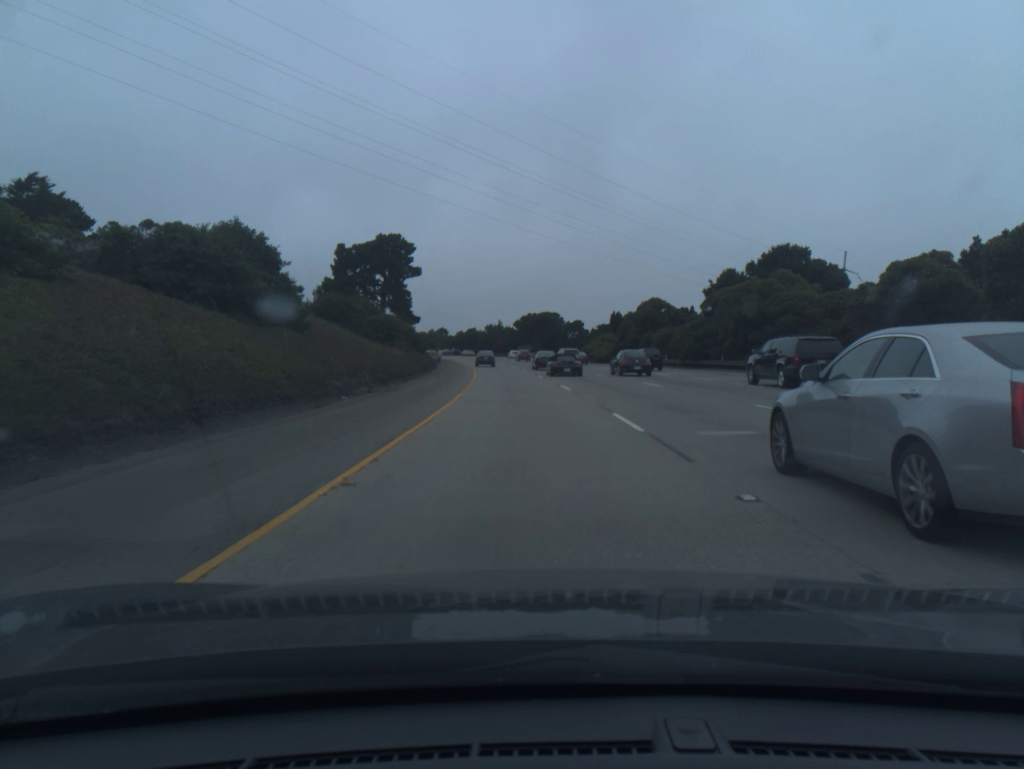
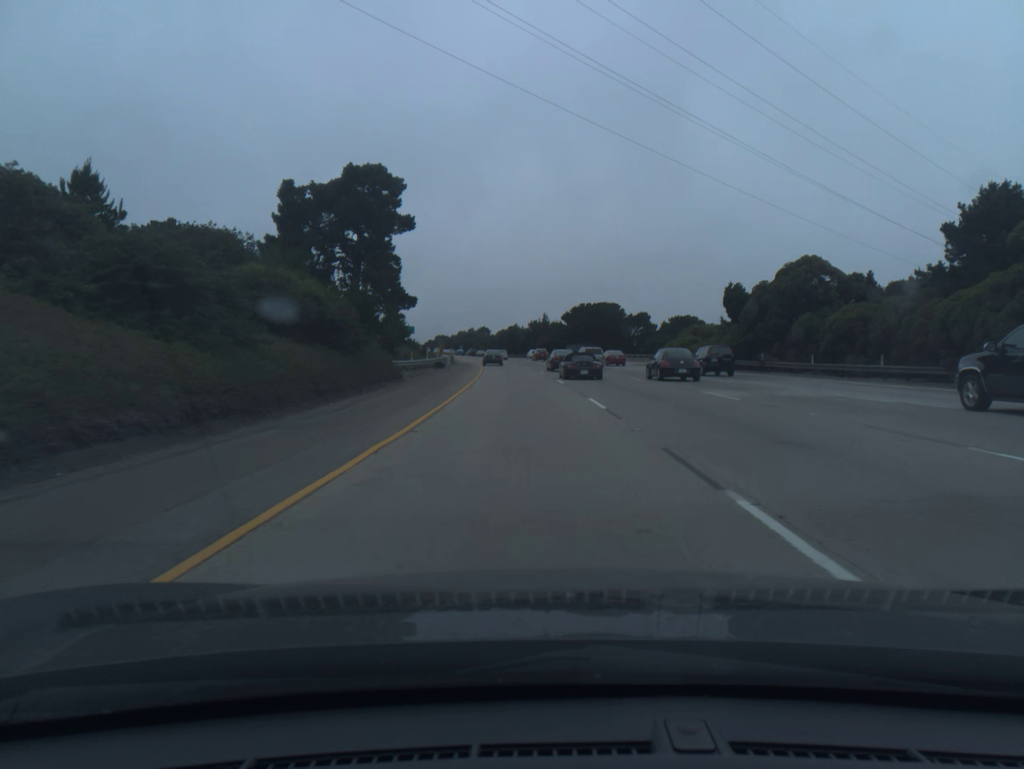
(-1.1, +38.7) m; -3°
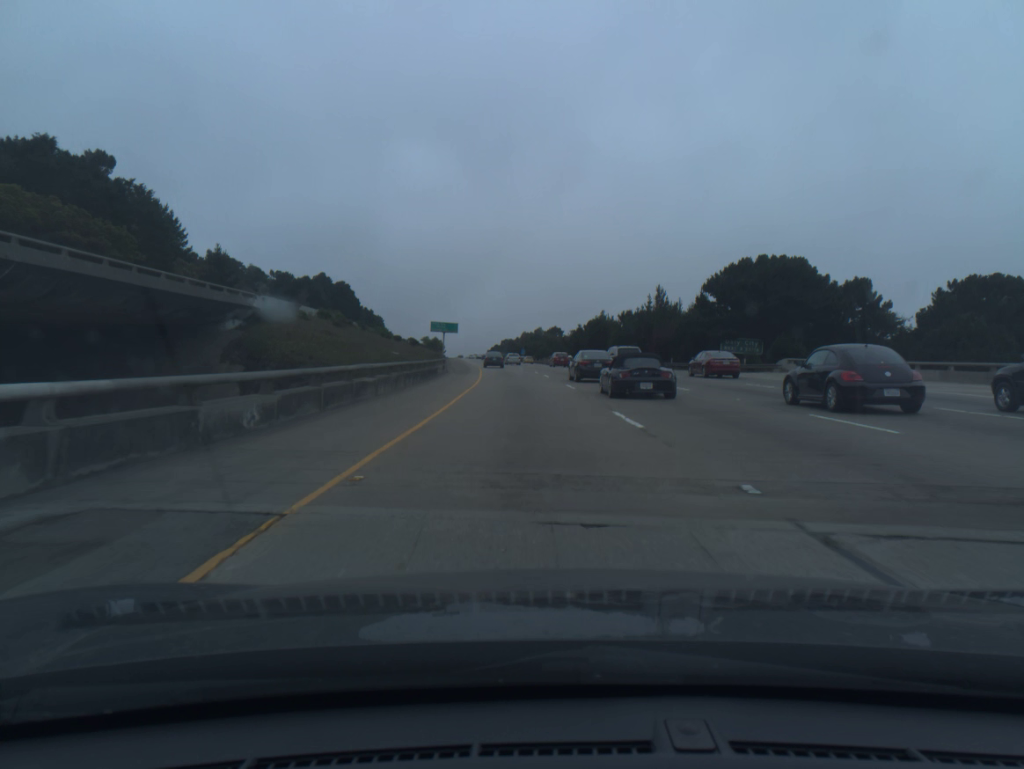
(-3.9, +76.9) m; -5°
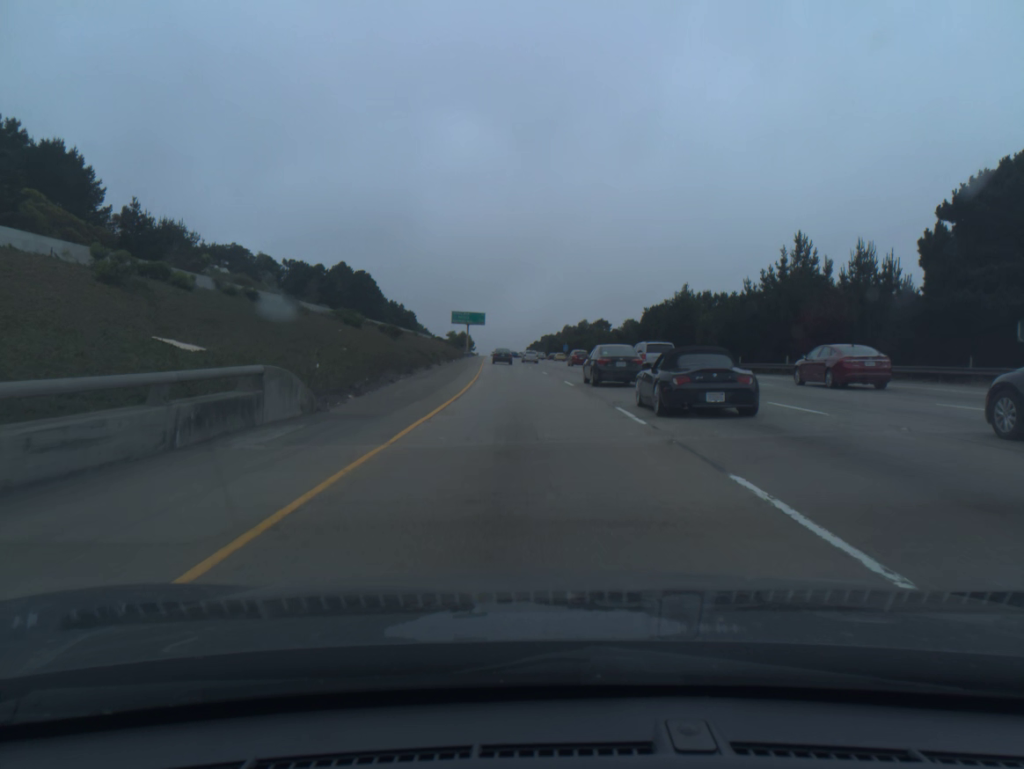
(-0.9, +38.2) m; -3°
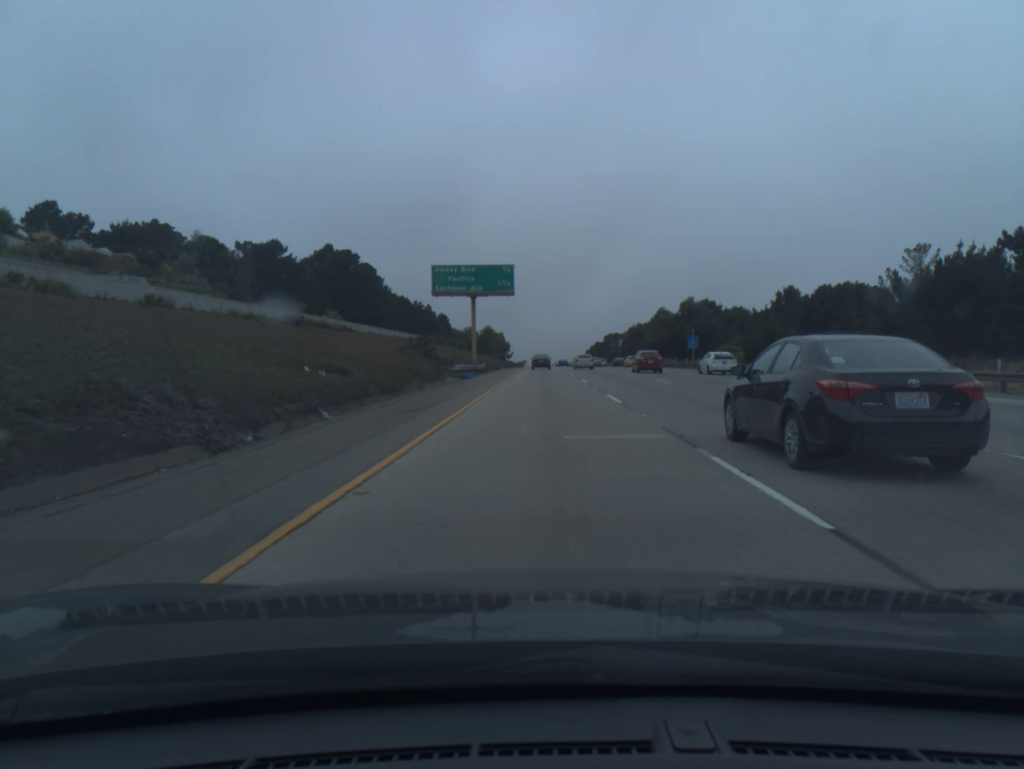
(-4.8, +94.3) m; -4°
